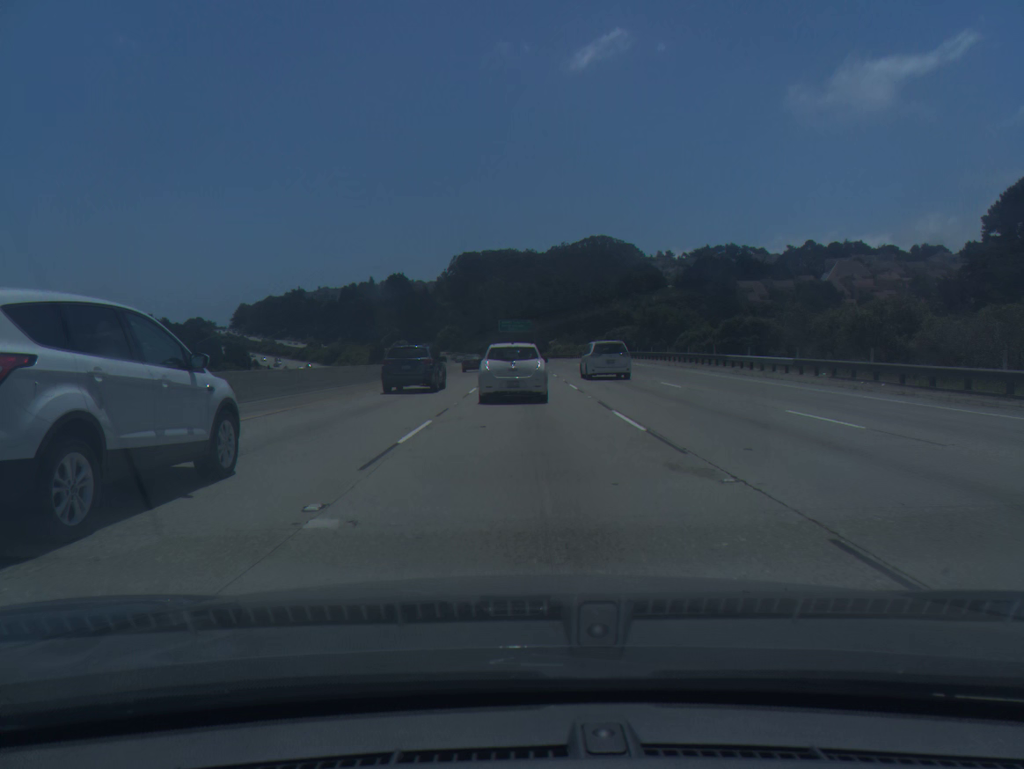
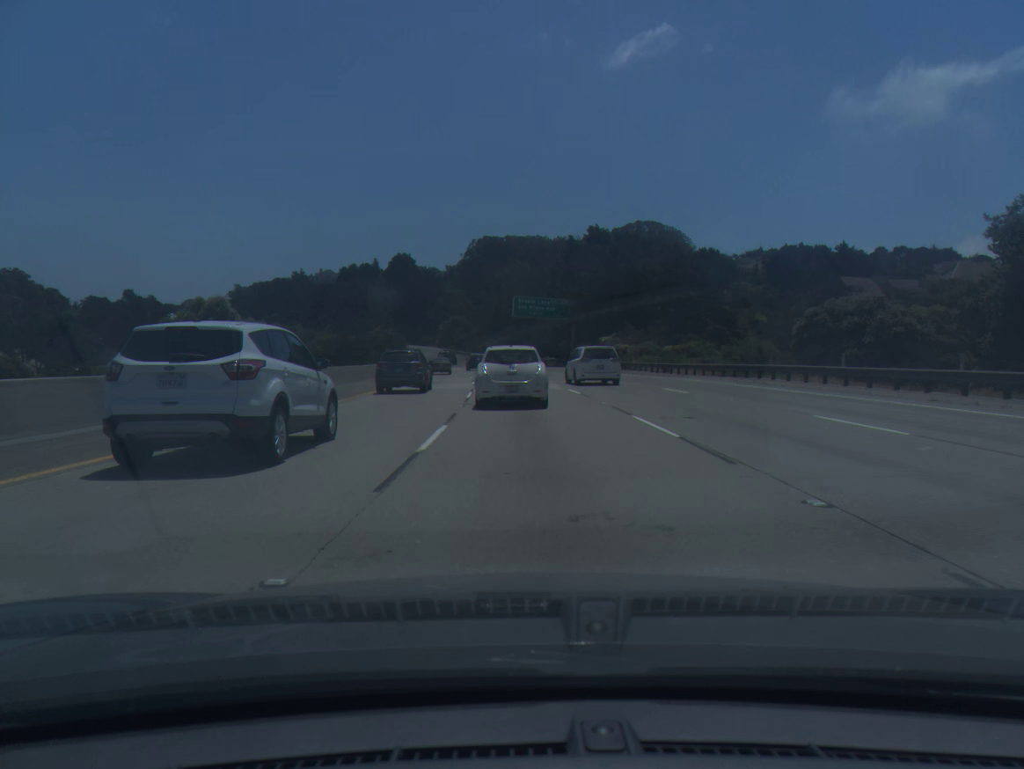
(-0.6, +73.8) m; -2°
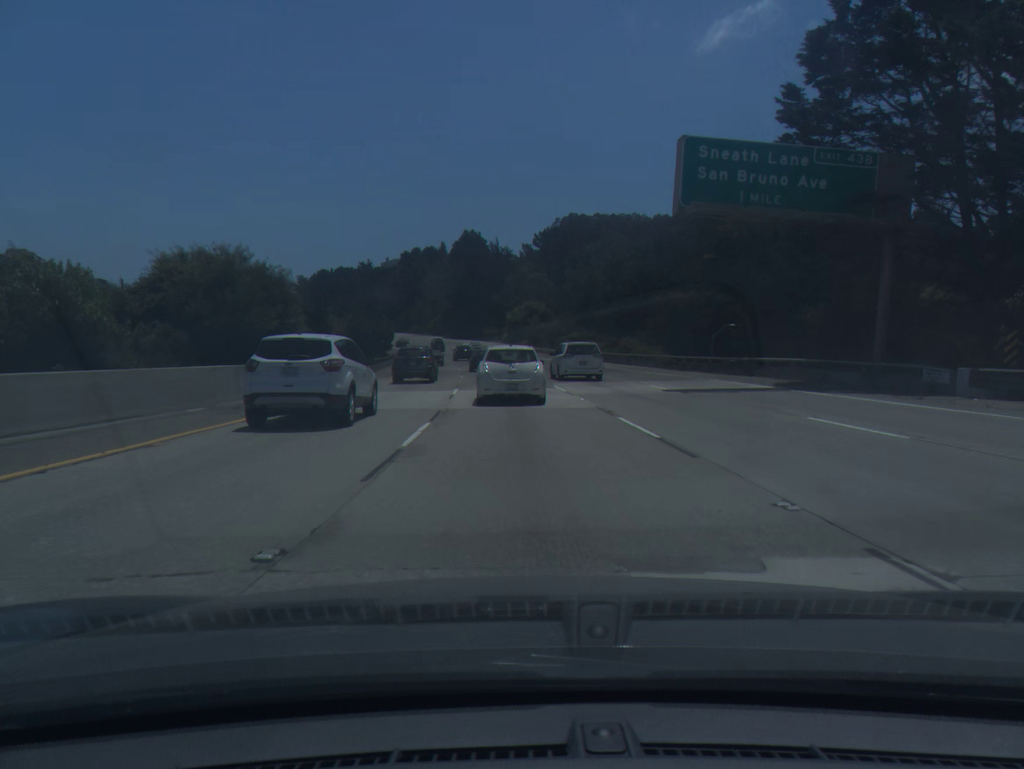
(-3.3, +72.6) m; -6°
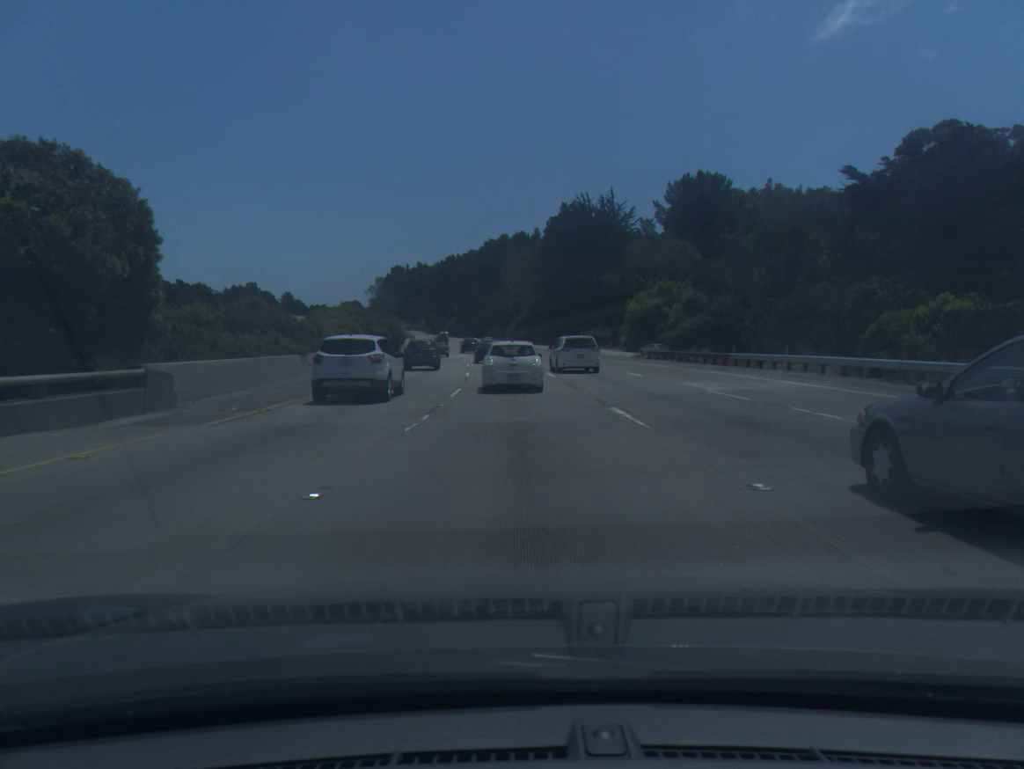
(-4.4, +72.4) m; -7°
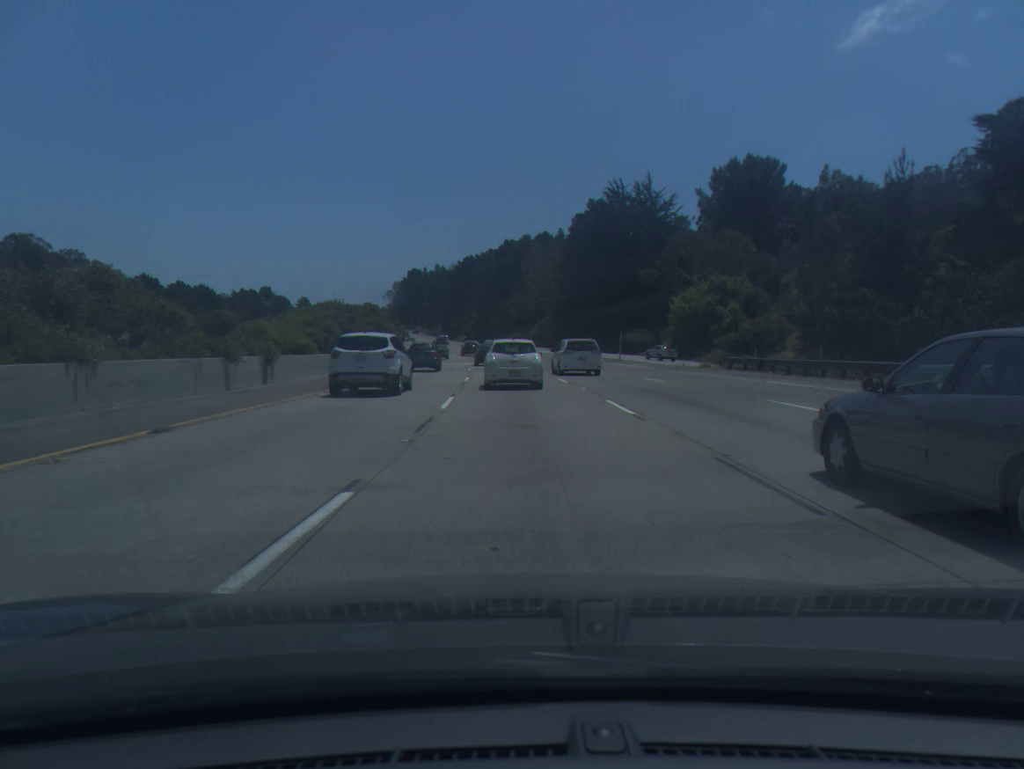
(-0.3, +18.1) m; -2°
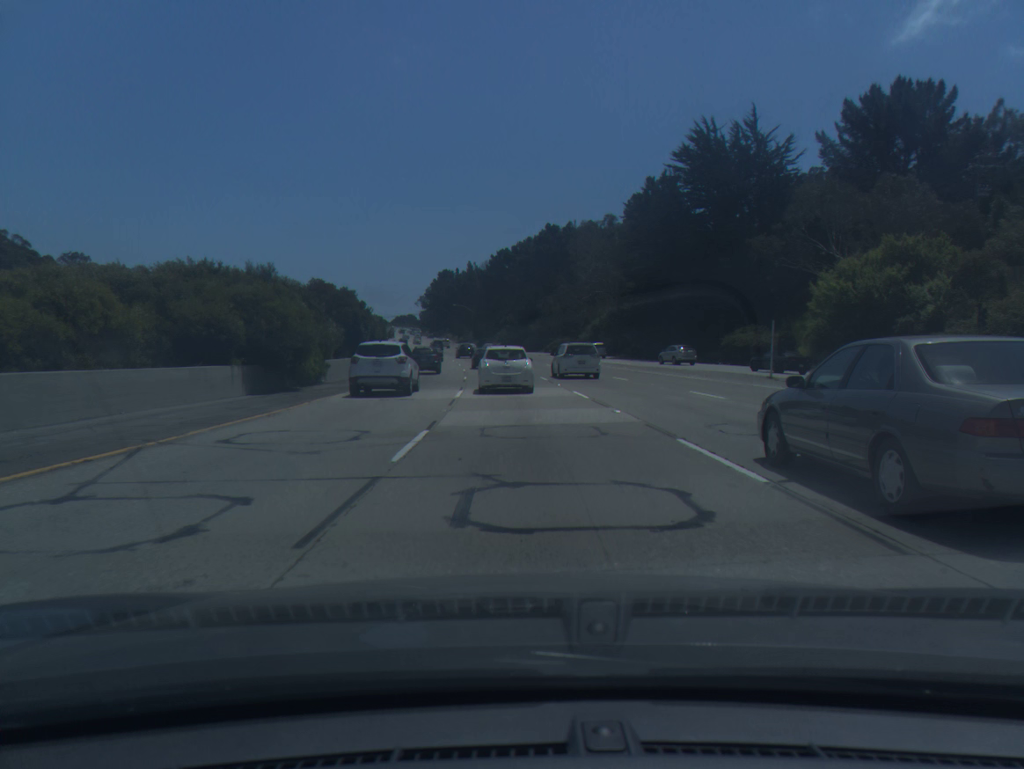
(-0.9, +36.4) m; -3°
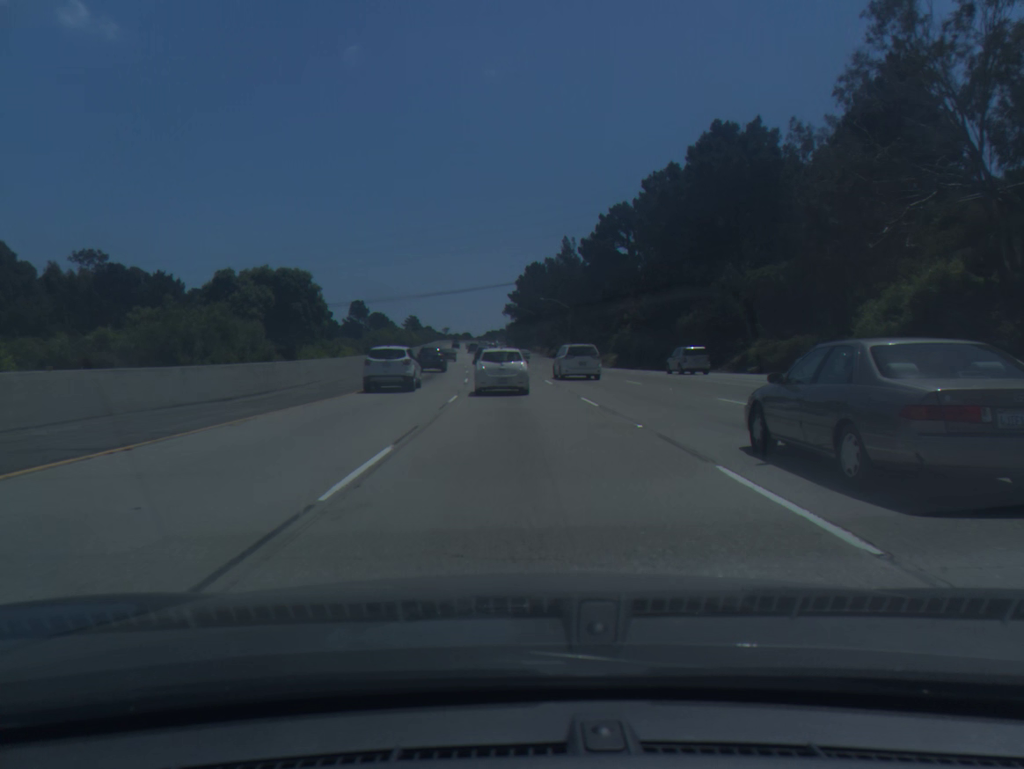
(-4.2, +74.9) m; -7°
